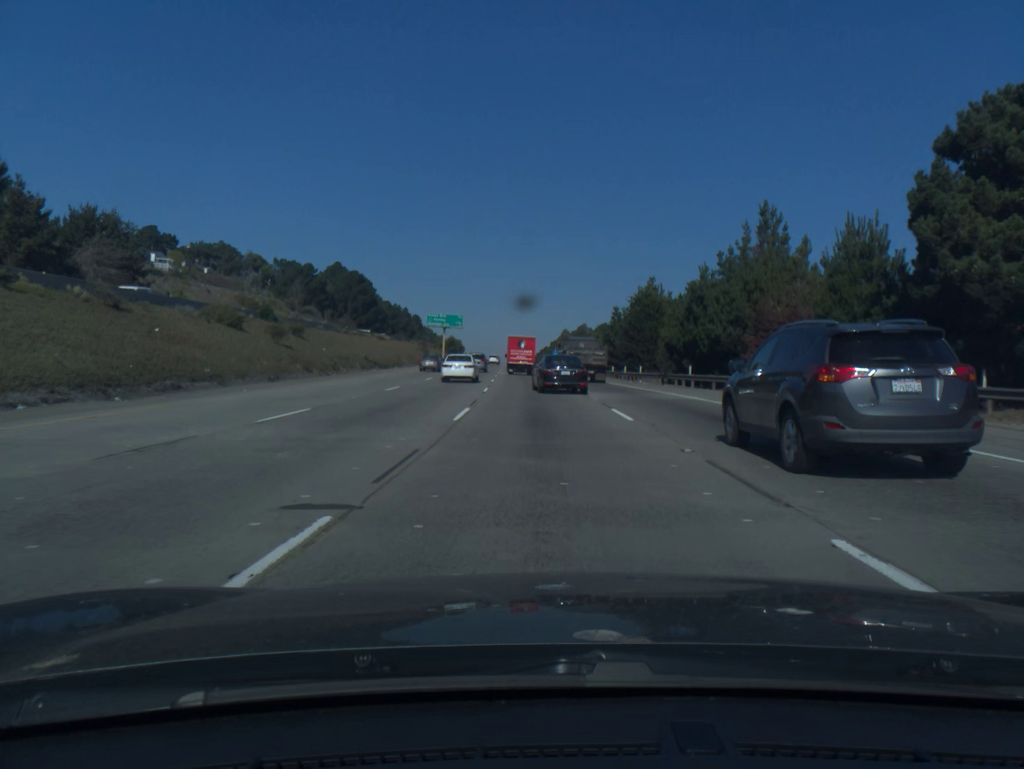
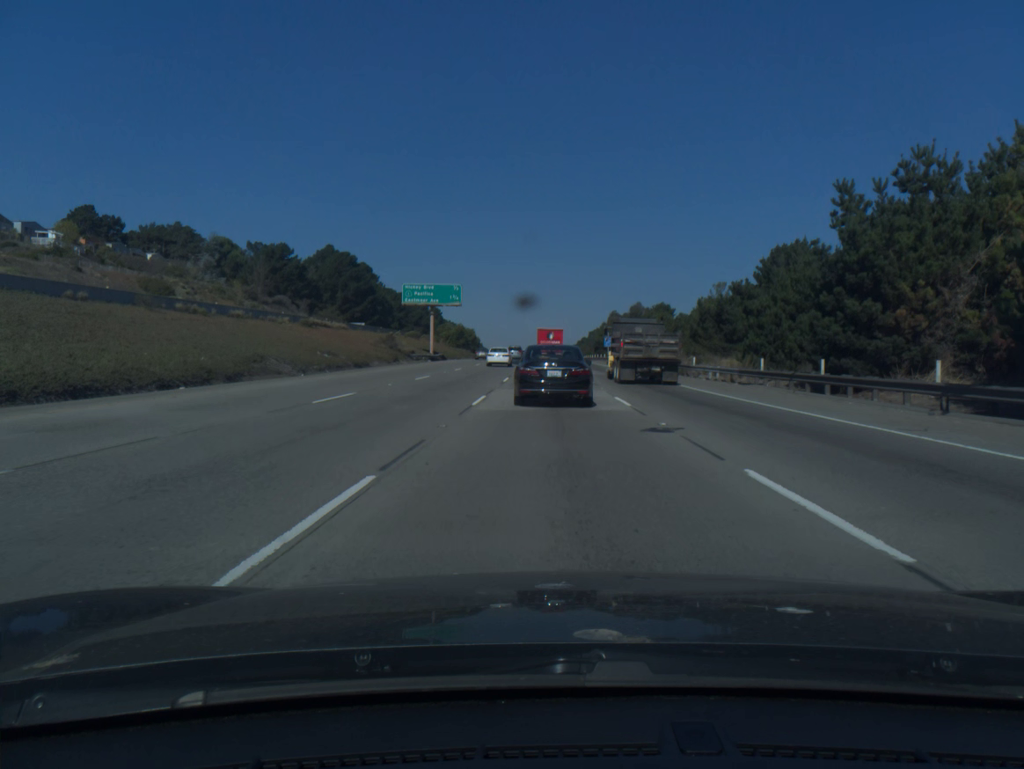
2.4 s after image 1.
(-1.5, +55.5) m; -2°
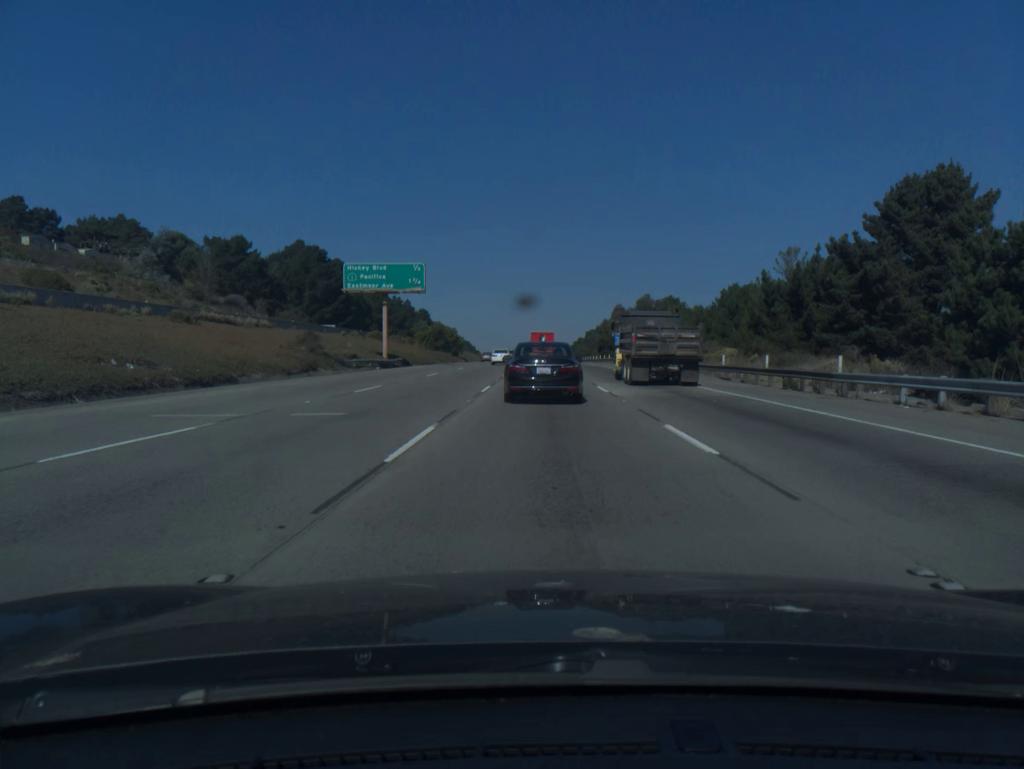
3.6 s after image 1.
(0.0, +24.4) m; 0°
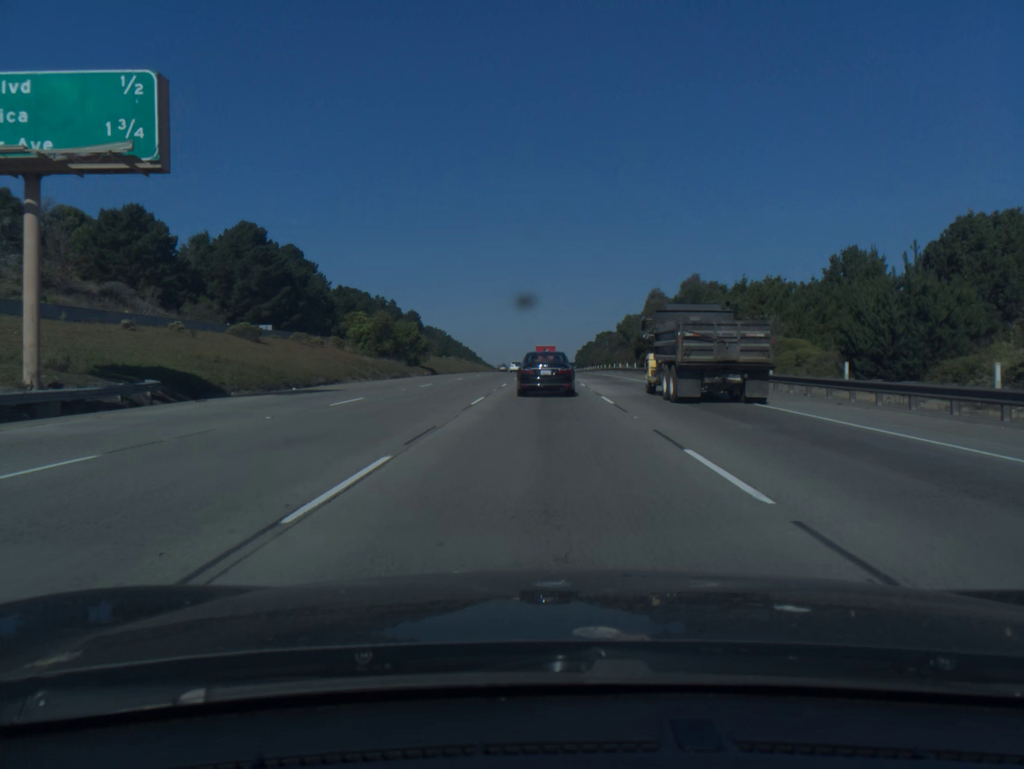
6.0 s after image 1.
(+0.1, +46.6) m; 0°
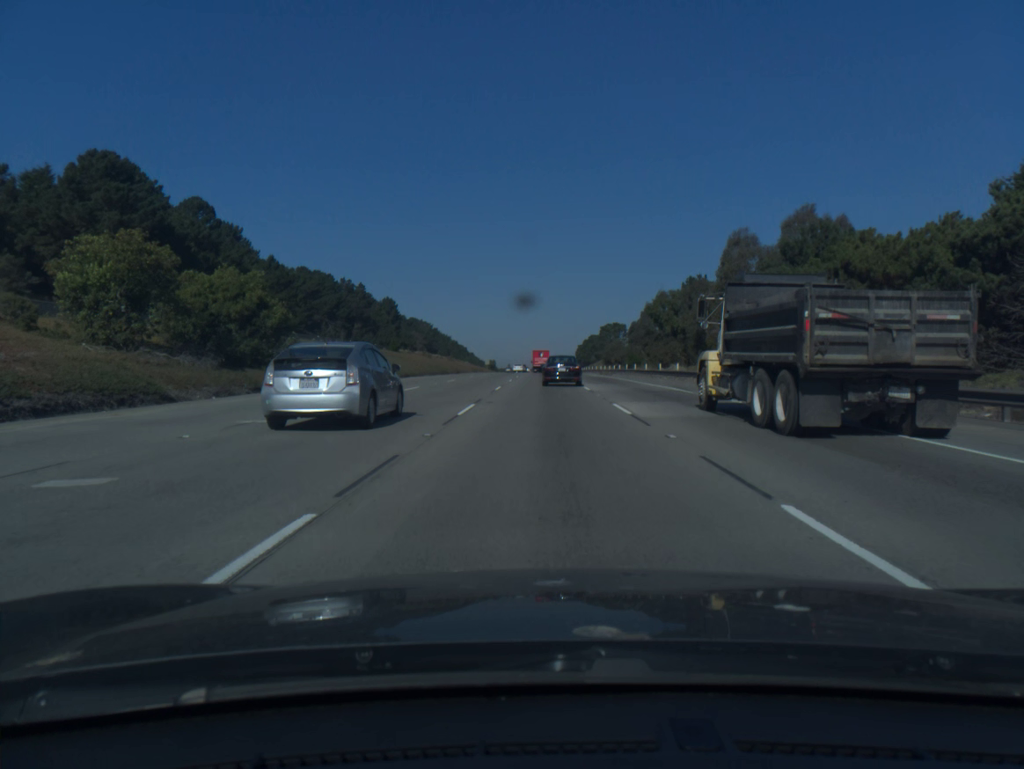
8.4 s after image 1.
(0.0, +47.5) m; 0°
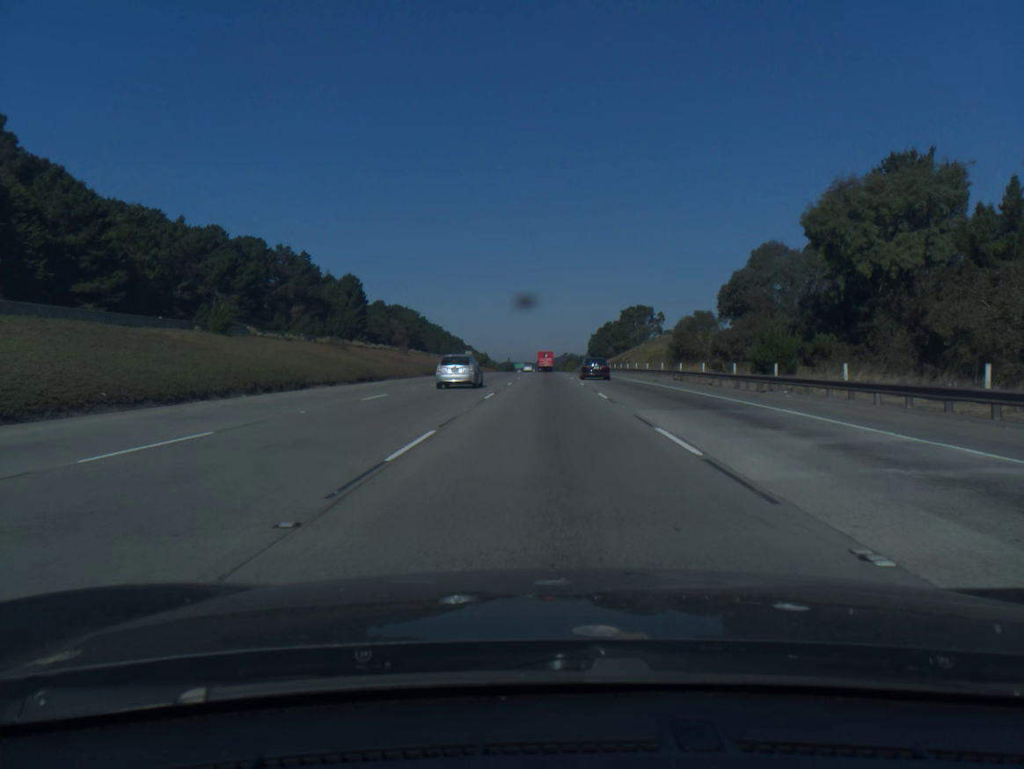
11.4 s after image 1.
(-0.1, +65.8) m; 0°
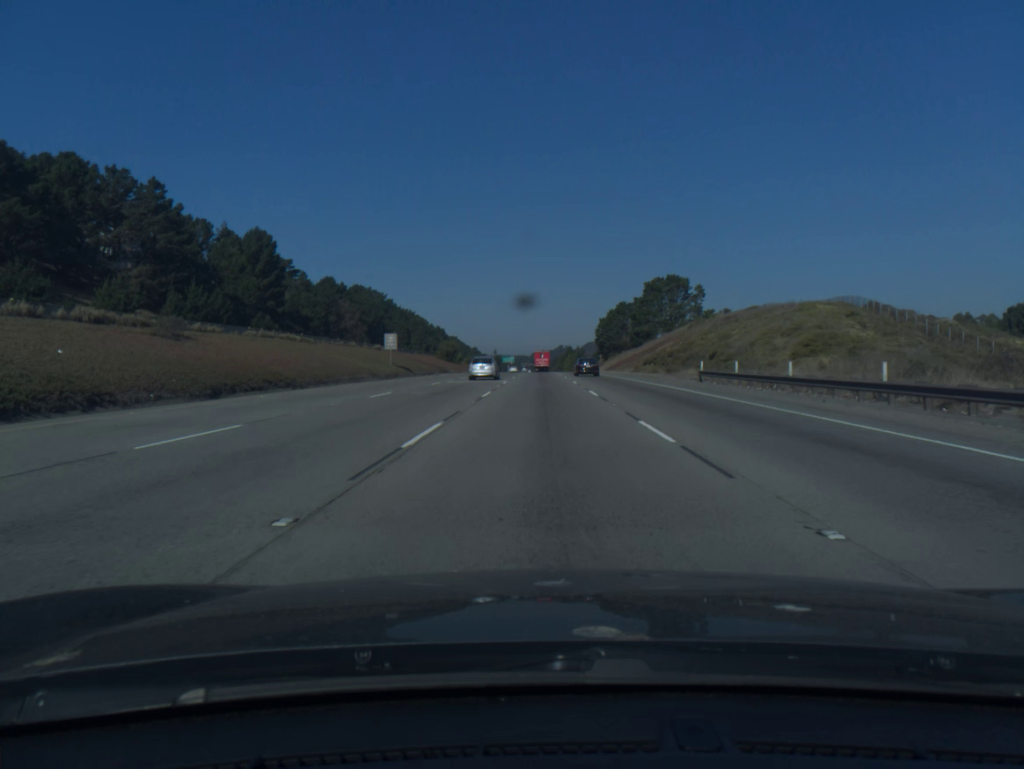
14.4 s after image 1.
(+0.3, +71.4) m; 0°
